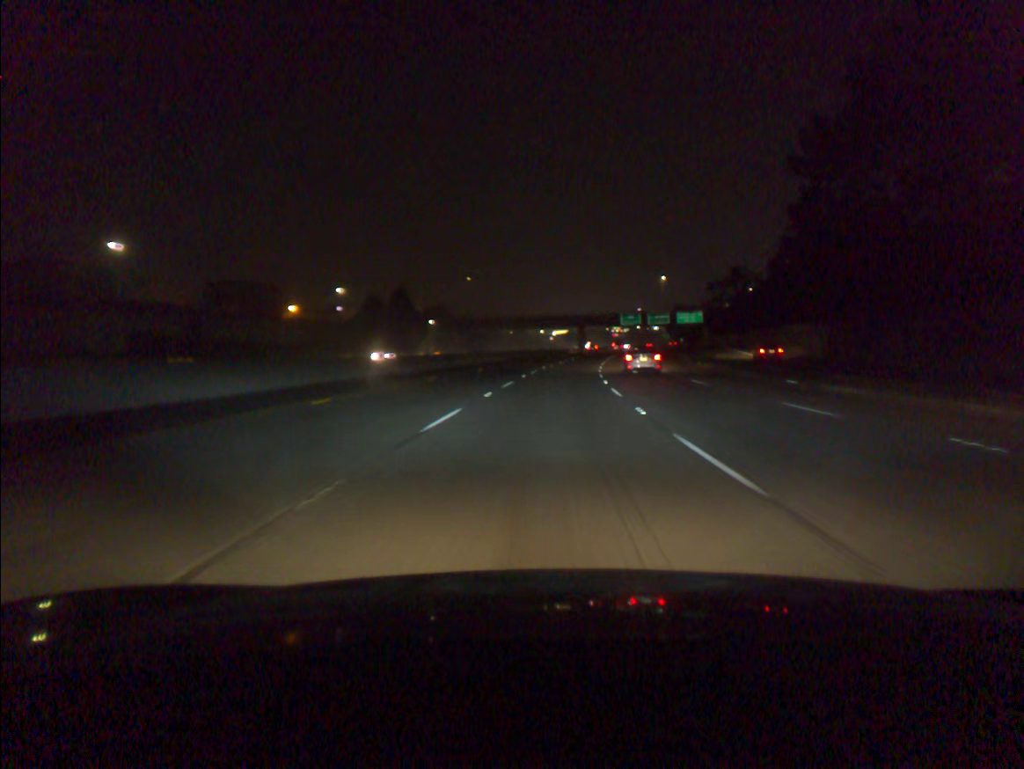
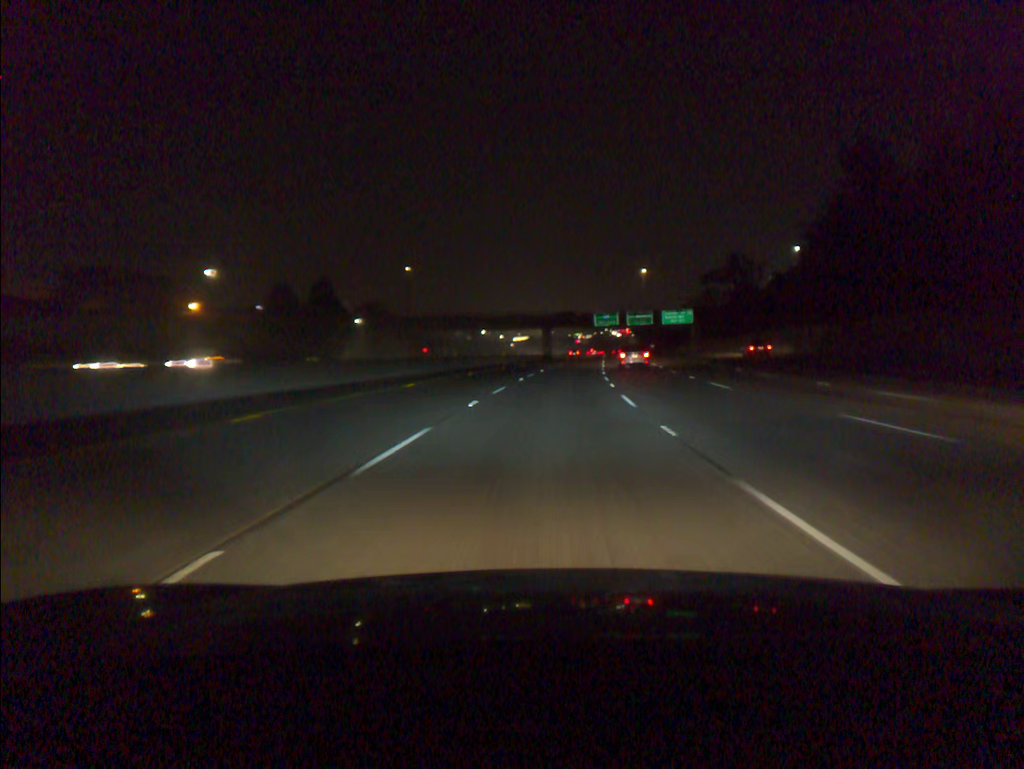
(+0.8, +33.3) m; +3°
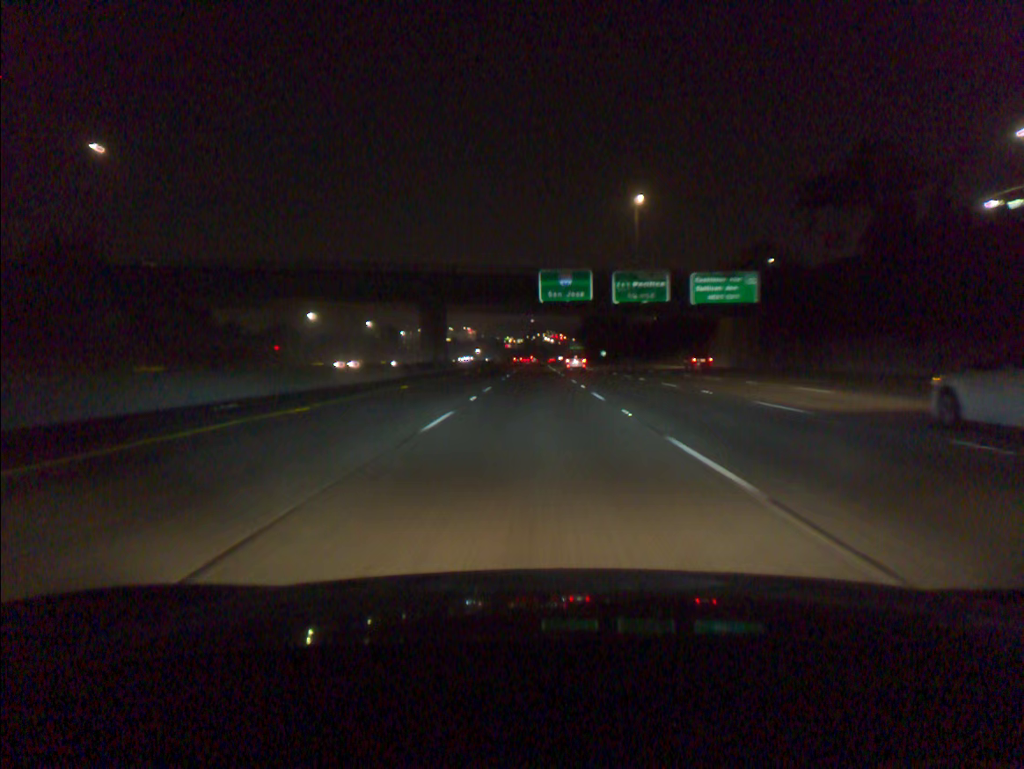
(+4.6, +83.2) m; +5°
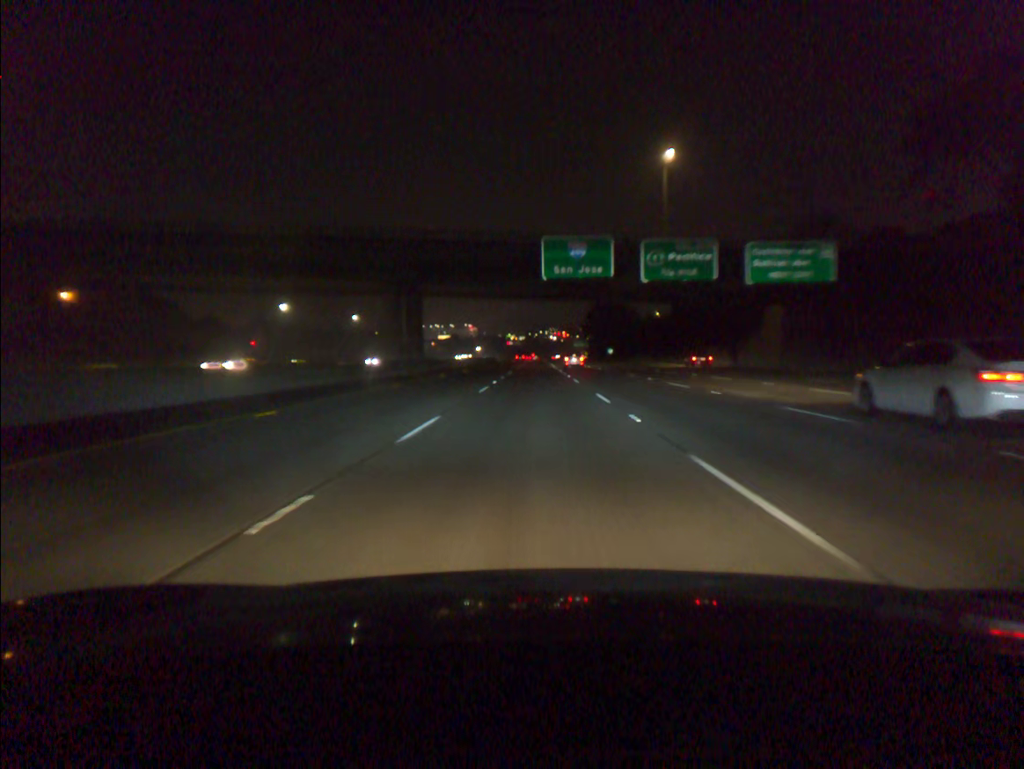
(0.0, +16.7) m; 0°
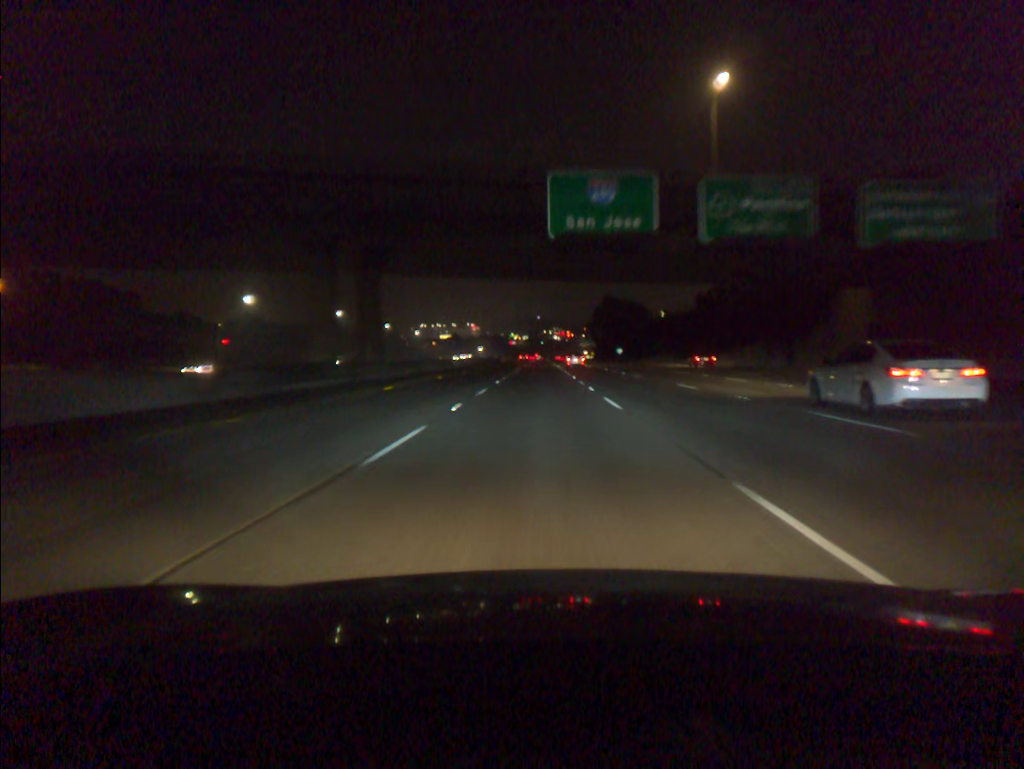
(0.0, +16.7) m; 0°
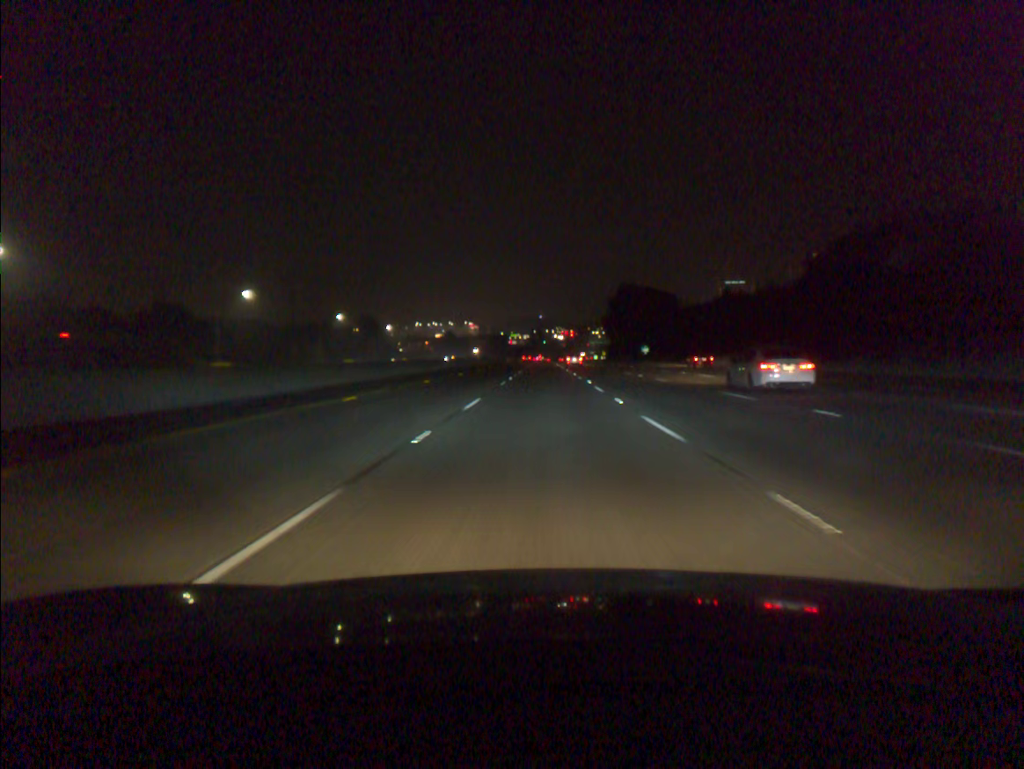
(-0.2, +50.4) m; 0°
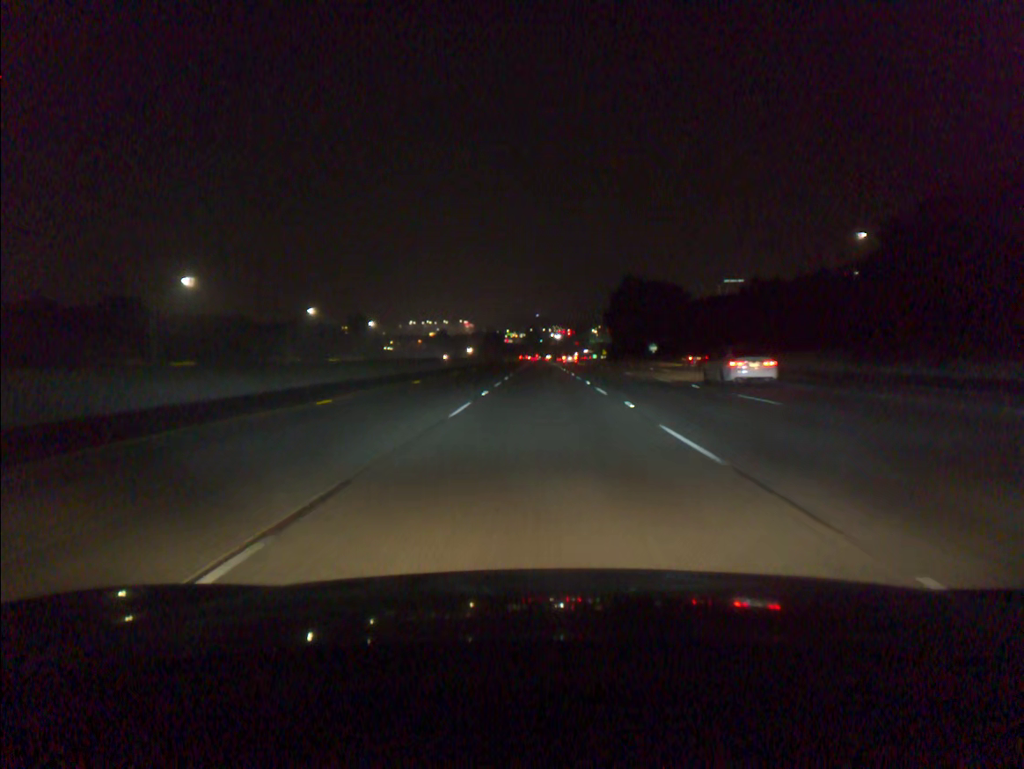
(0.0, +16.8) m; 0°
